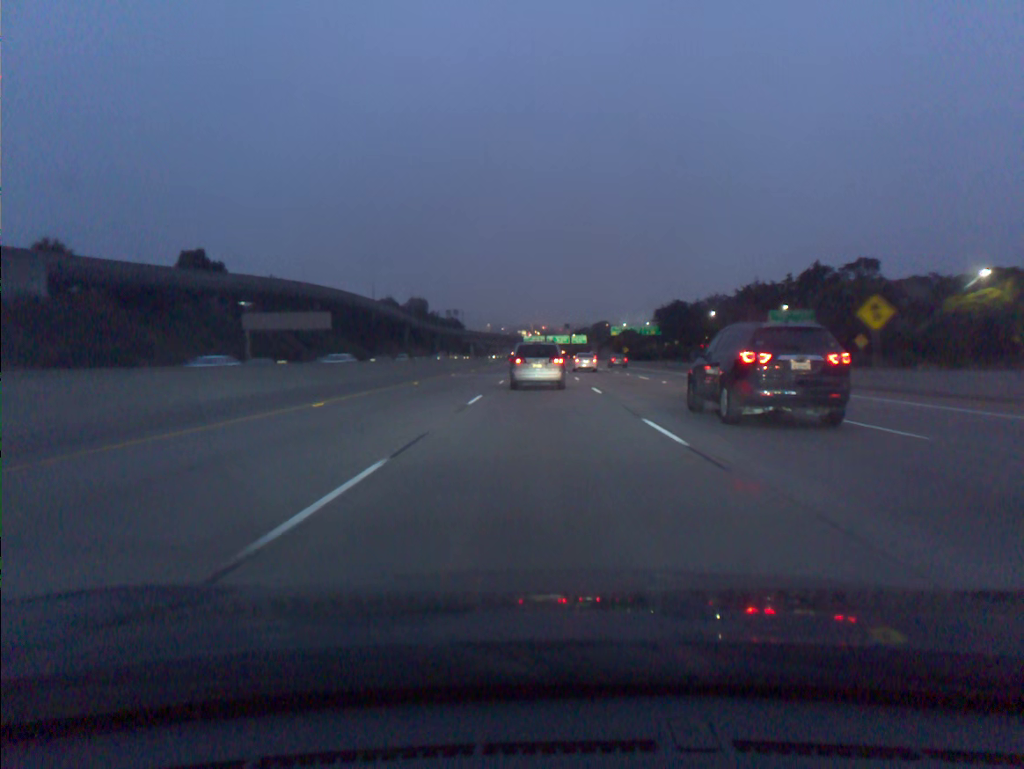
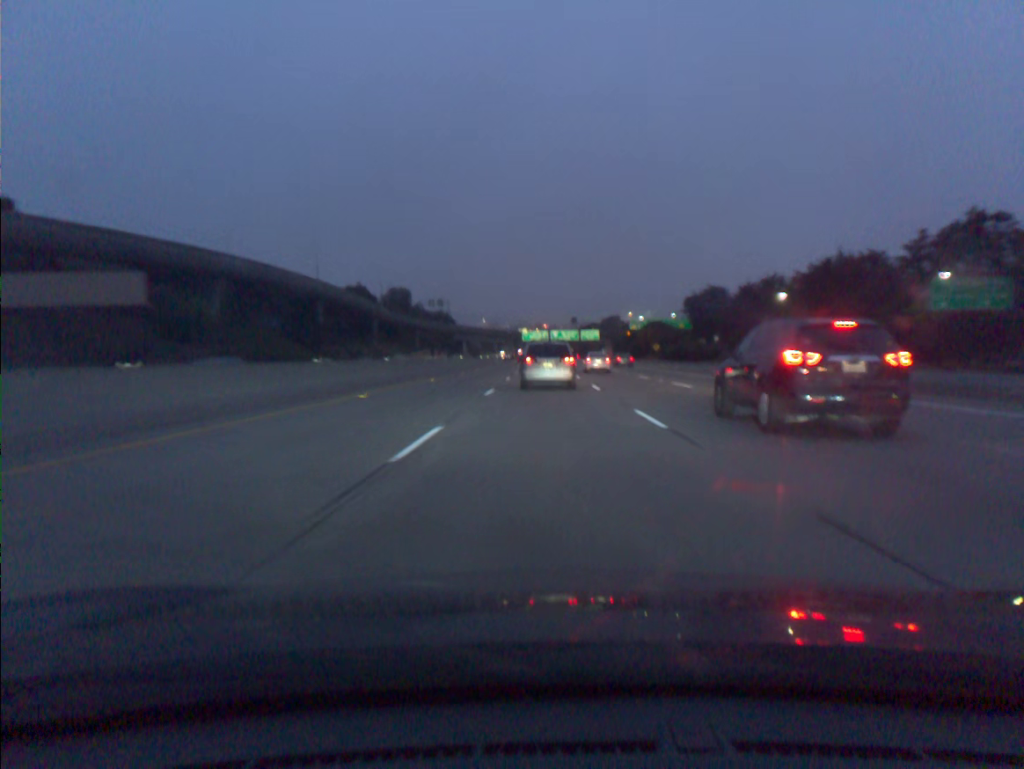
(-0.1, +54.3) m; 0°
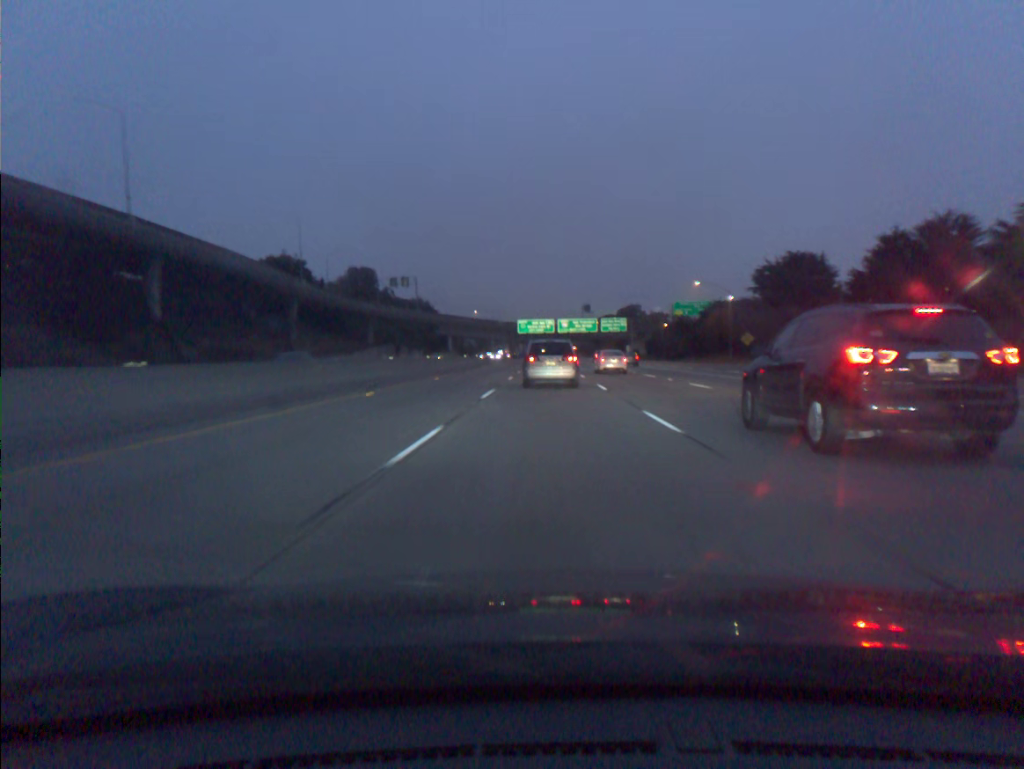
(0.0, +72.8) m; 0°
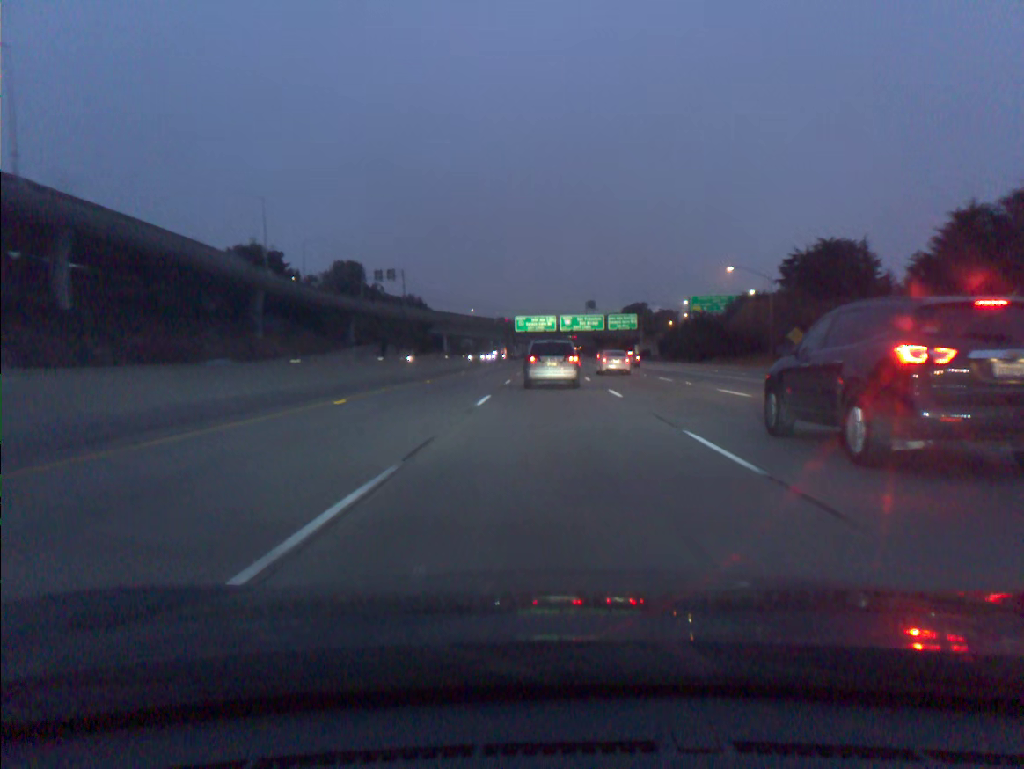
(0.0, +18.2) m; 0°
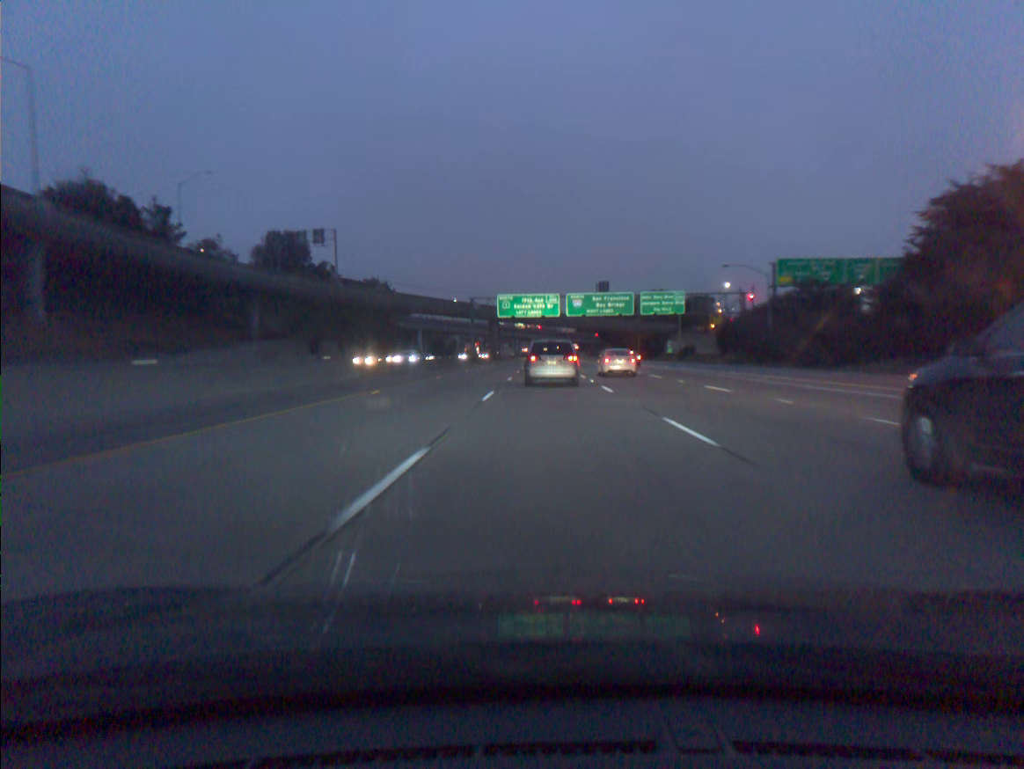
(+0.1, +54.5) m; 0°
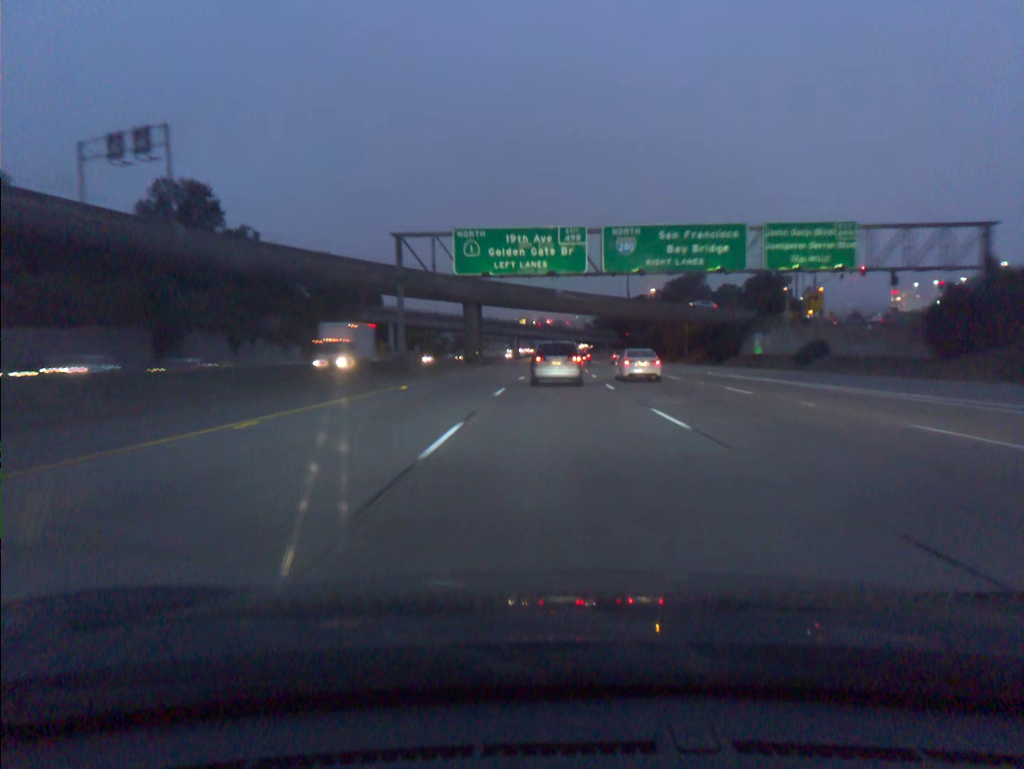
(0.0, +54.4) m; 0°
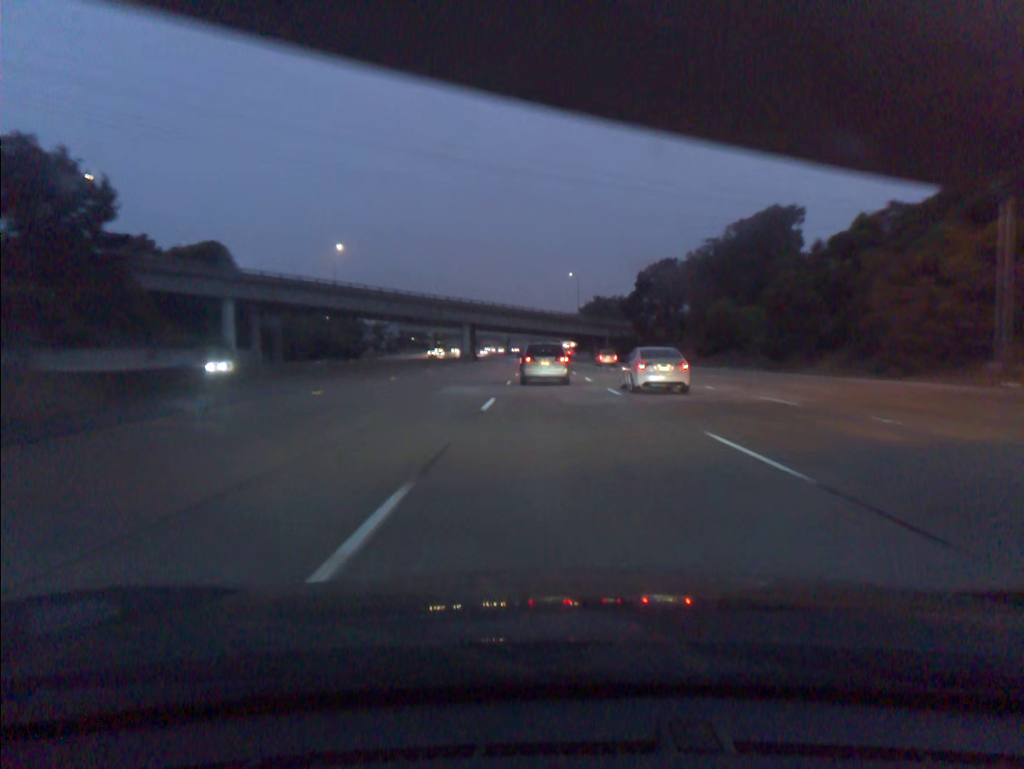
(+1.6, +90.9) m; +2°
